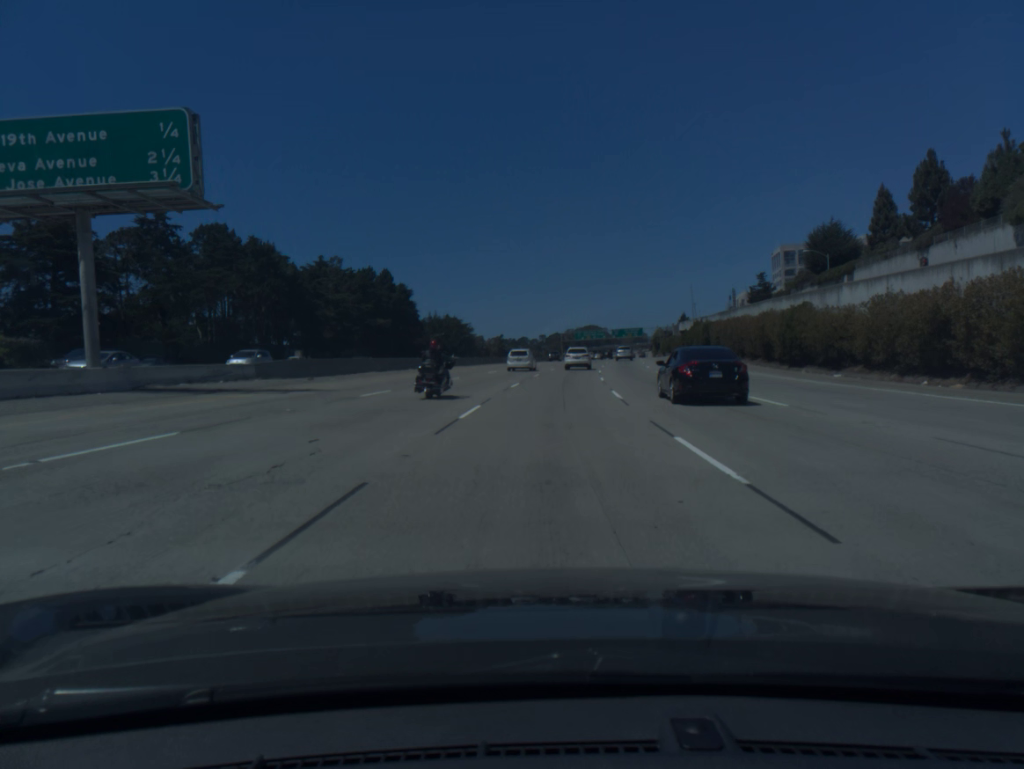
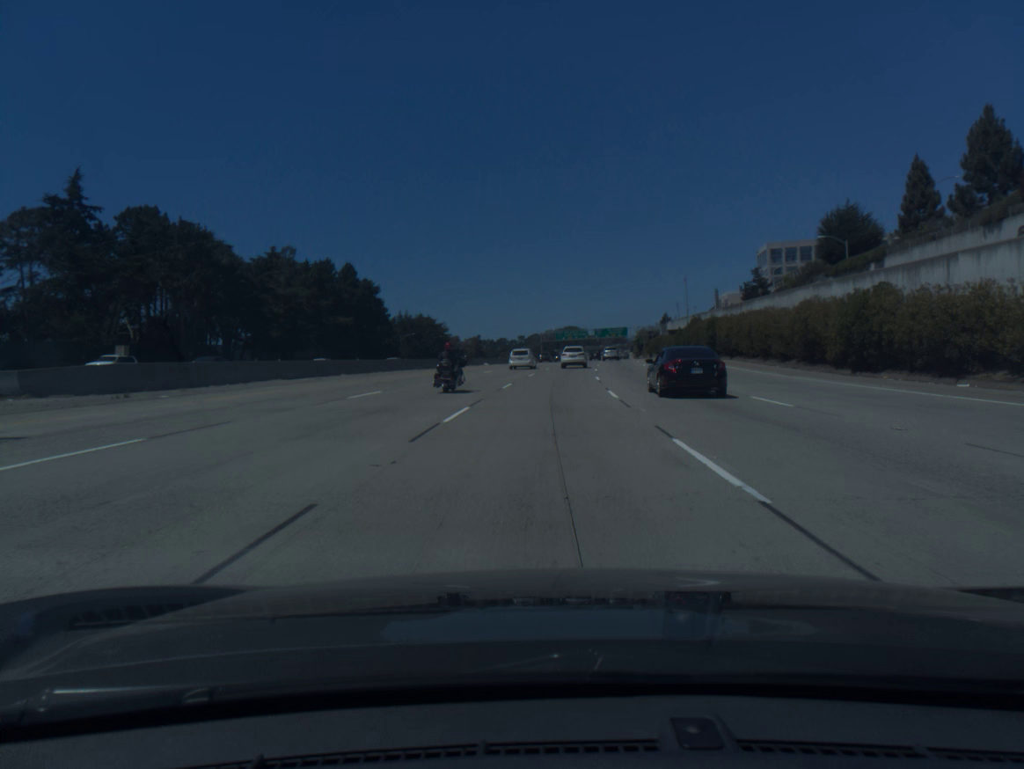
(+0.2, +15.3) m; +2°
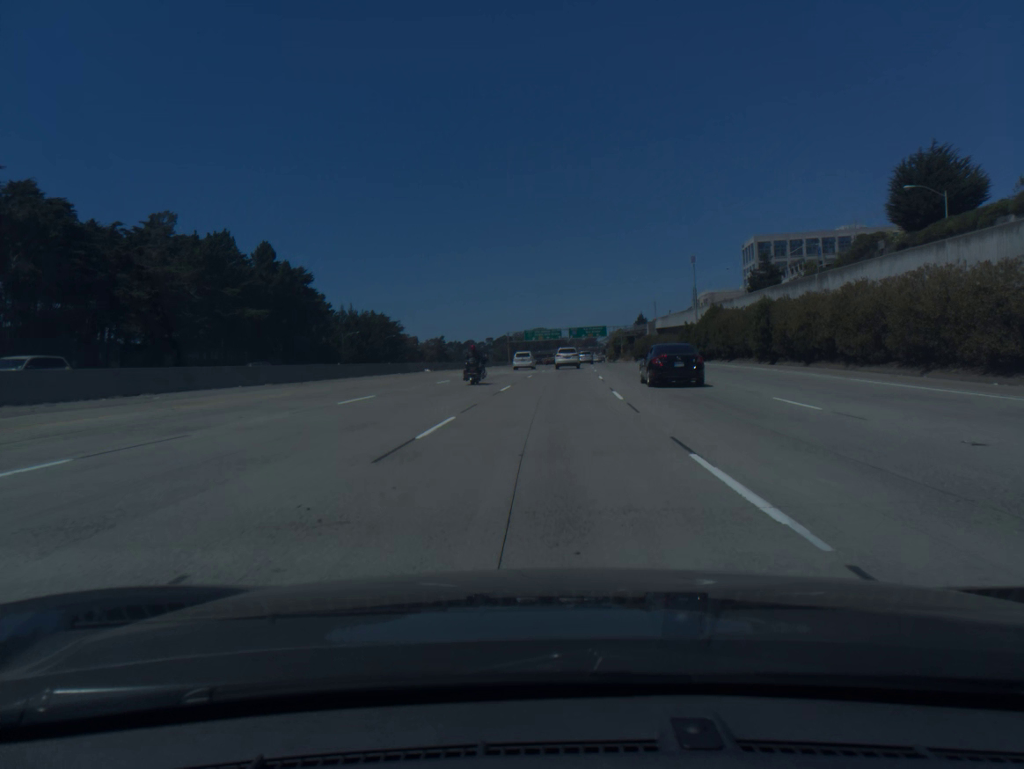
(+0.6, +30.8) m; +2°
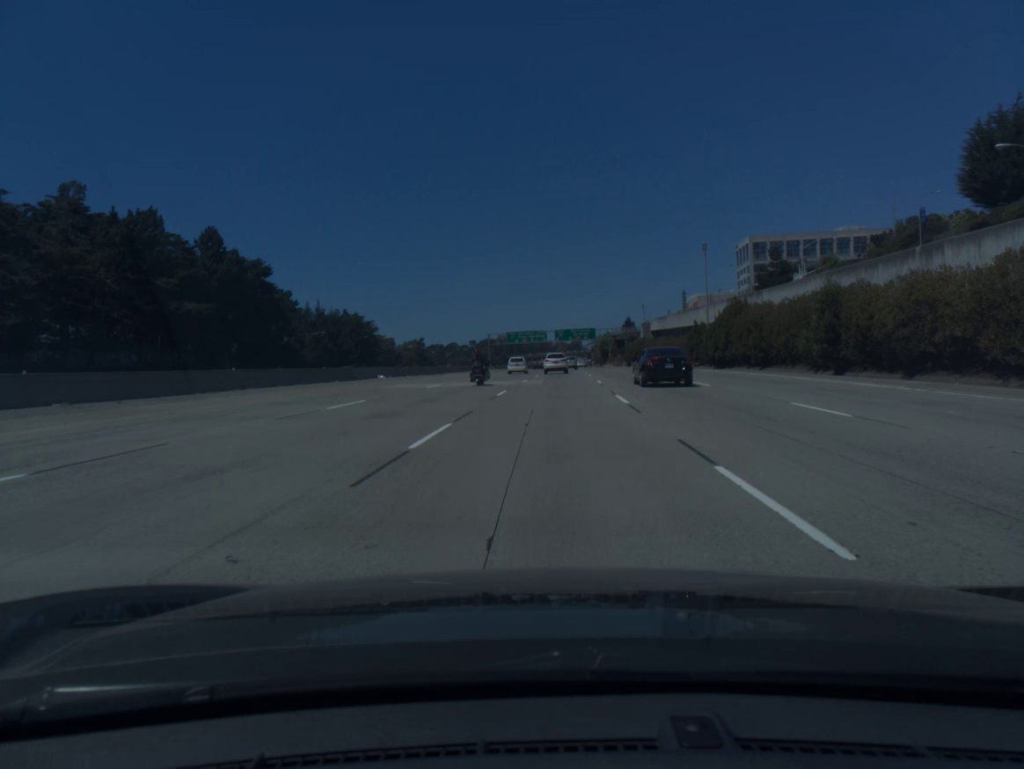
(+0.1, +15.5) m; +1°
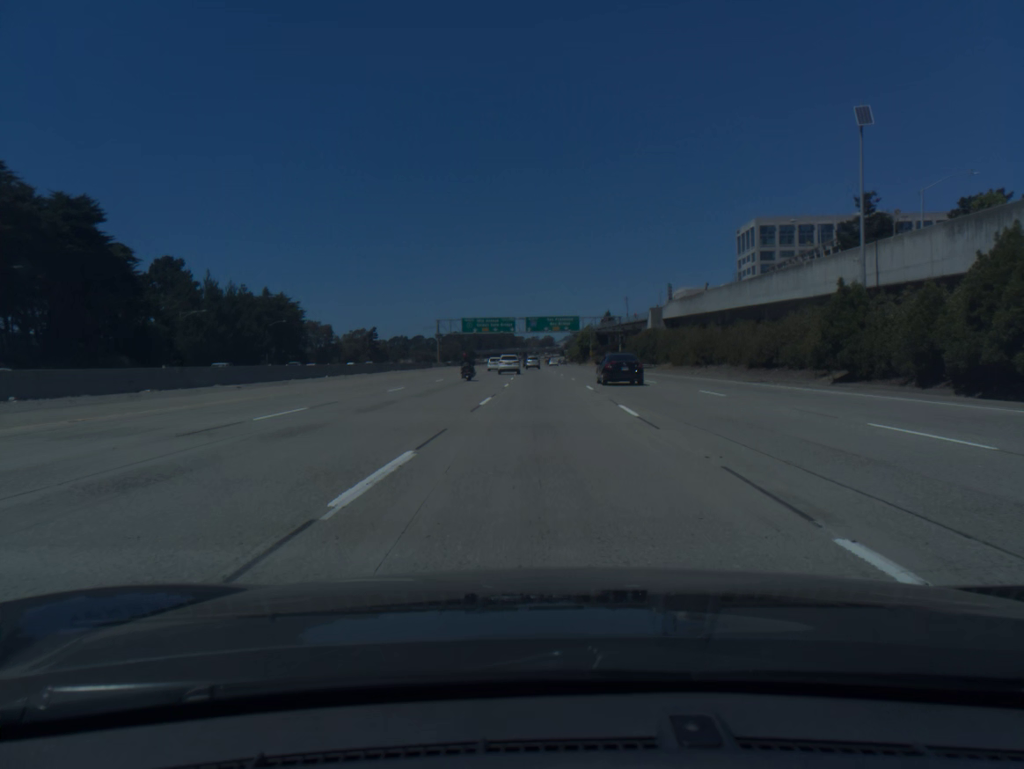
(+1.0, +46.9) m; +2°
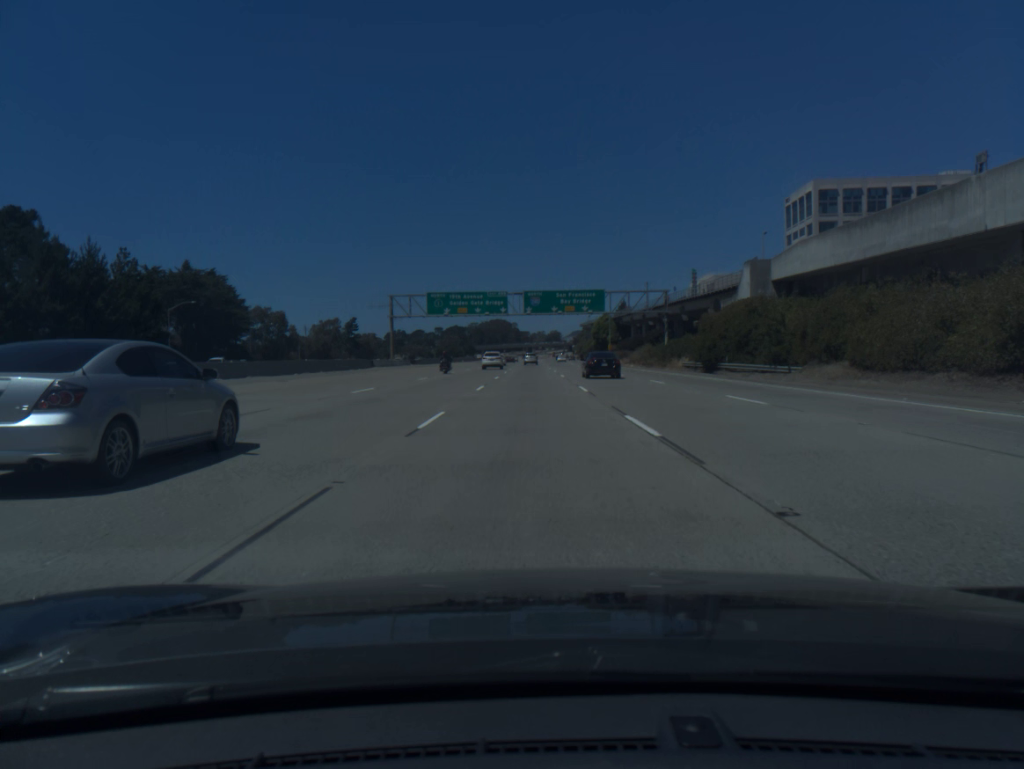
(+0.1, +48.2) m; 0°
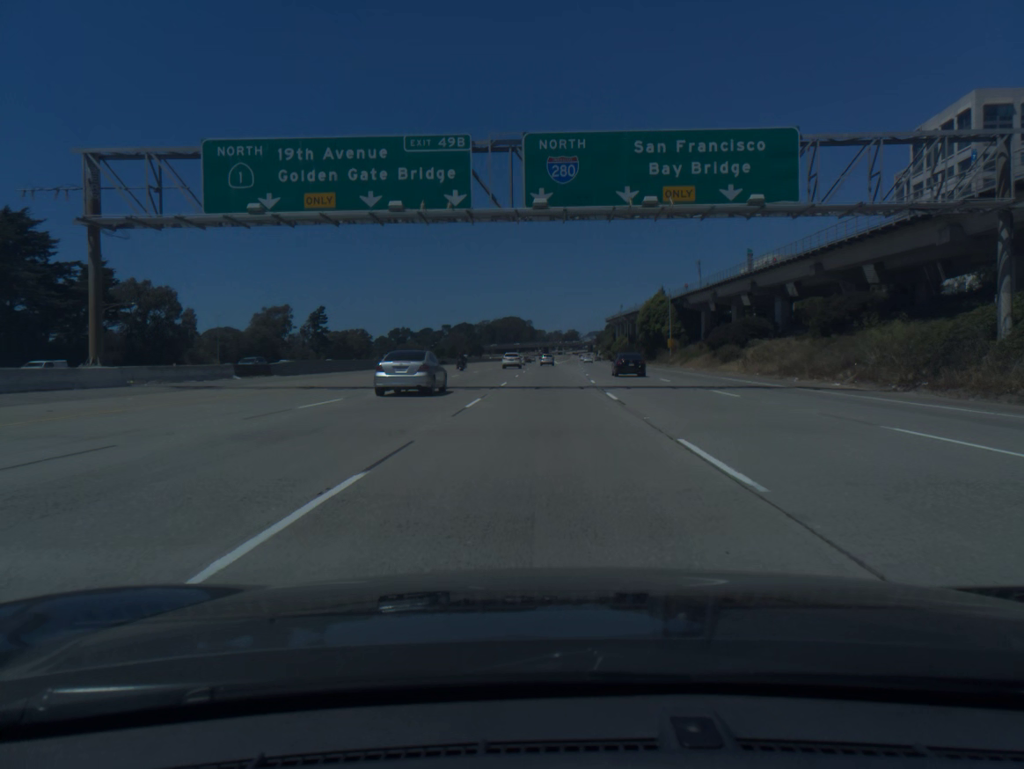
(-1.0, +66.3) m; -1°
